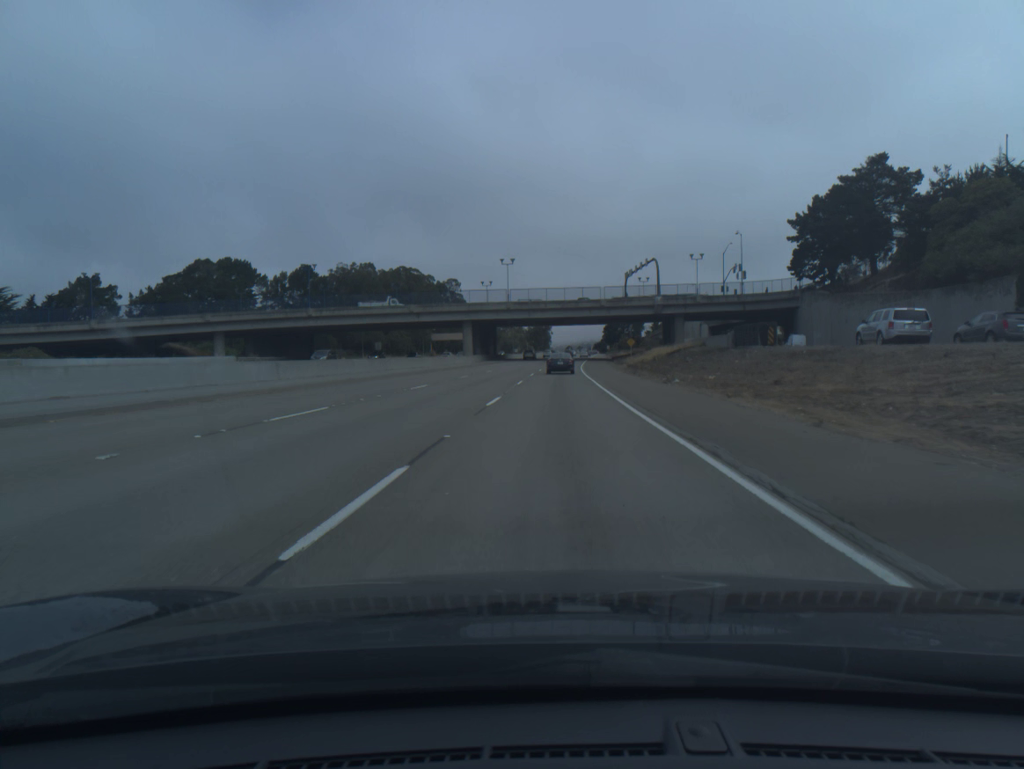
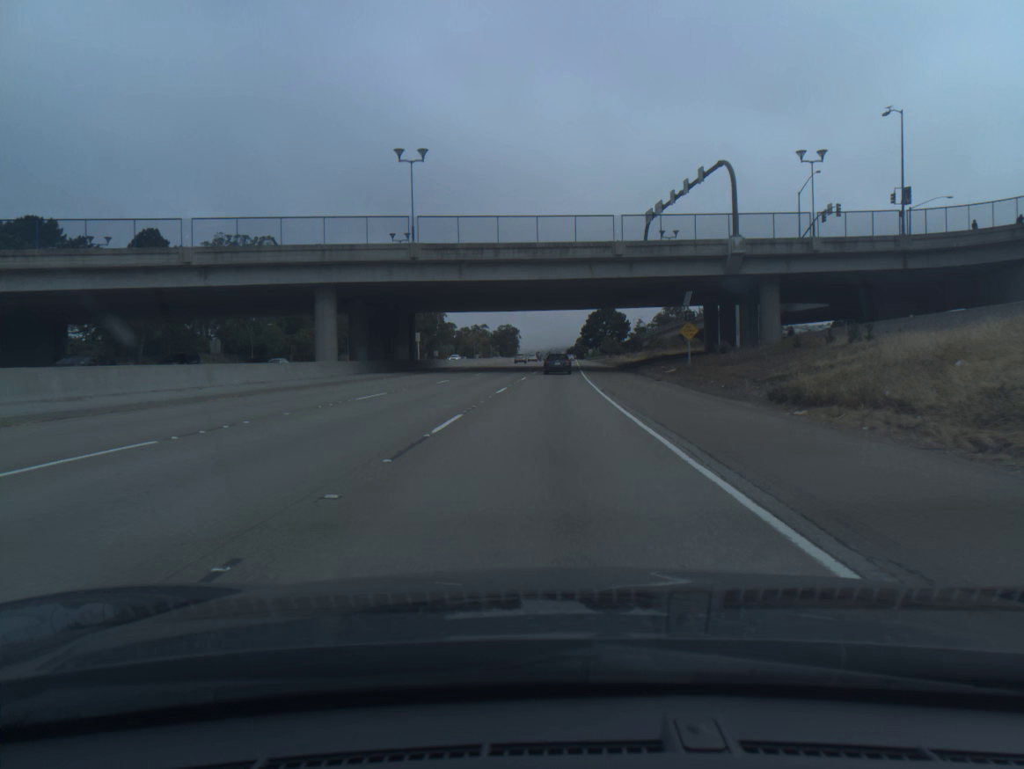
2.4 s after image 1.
(+1.5, +65.4) m; +2°
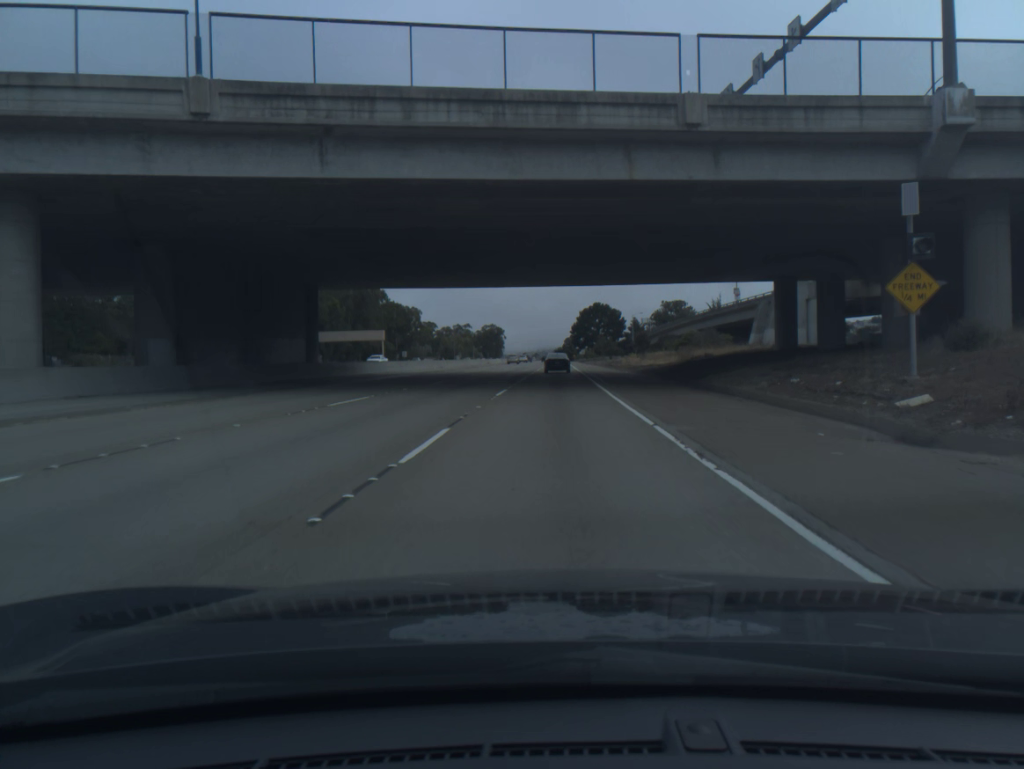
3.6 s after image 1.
(+0.2, +32.1) m; +1°
